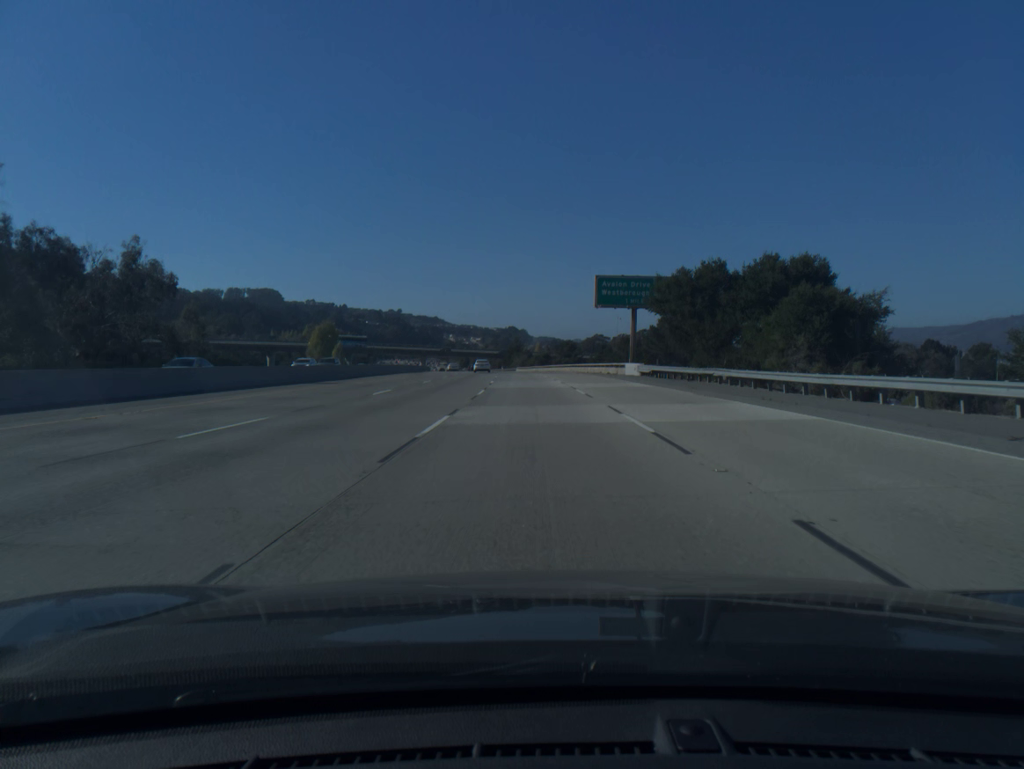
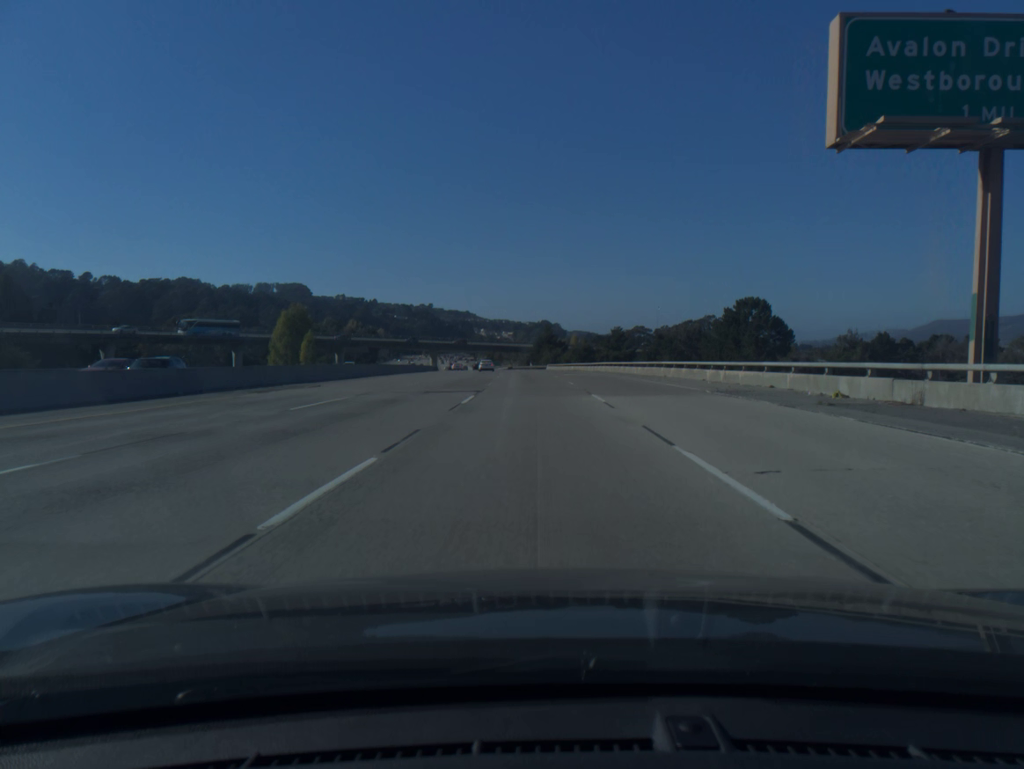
(-0.9, +50.8) m; -2°
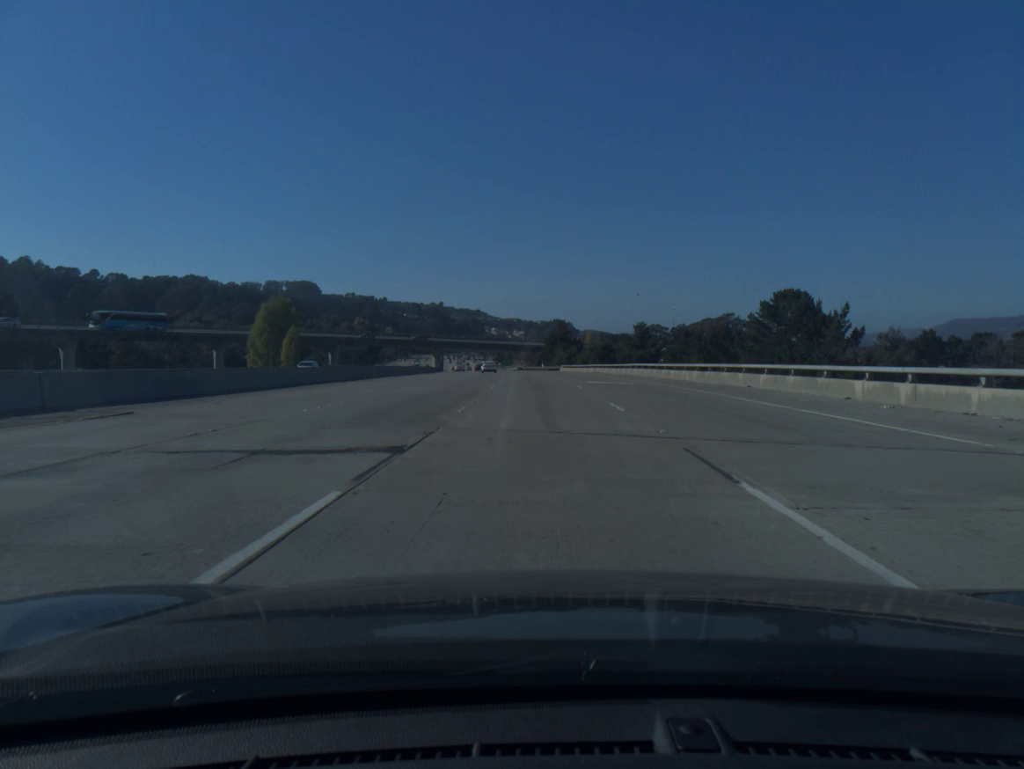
(-0.1, +16.9) m; -1°
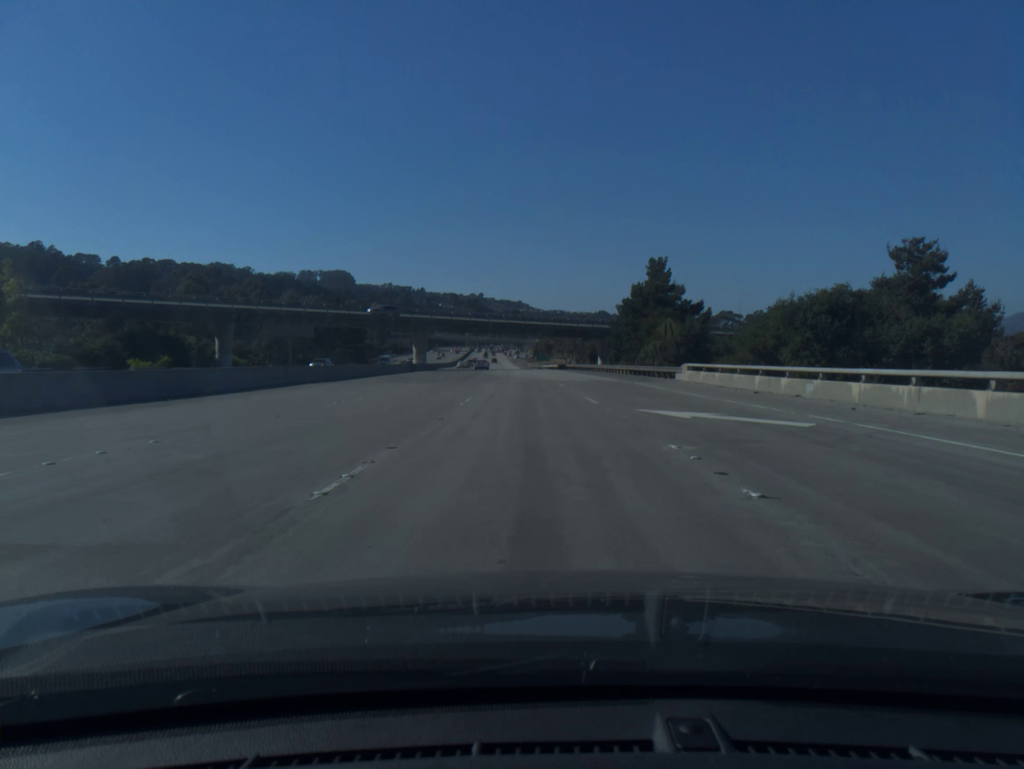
(-1.8, +84.5) m; -3°
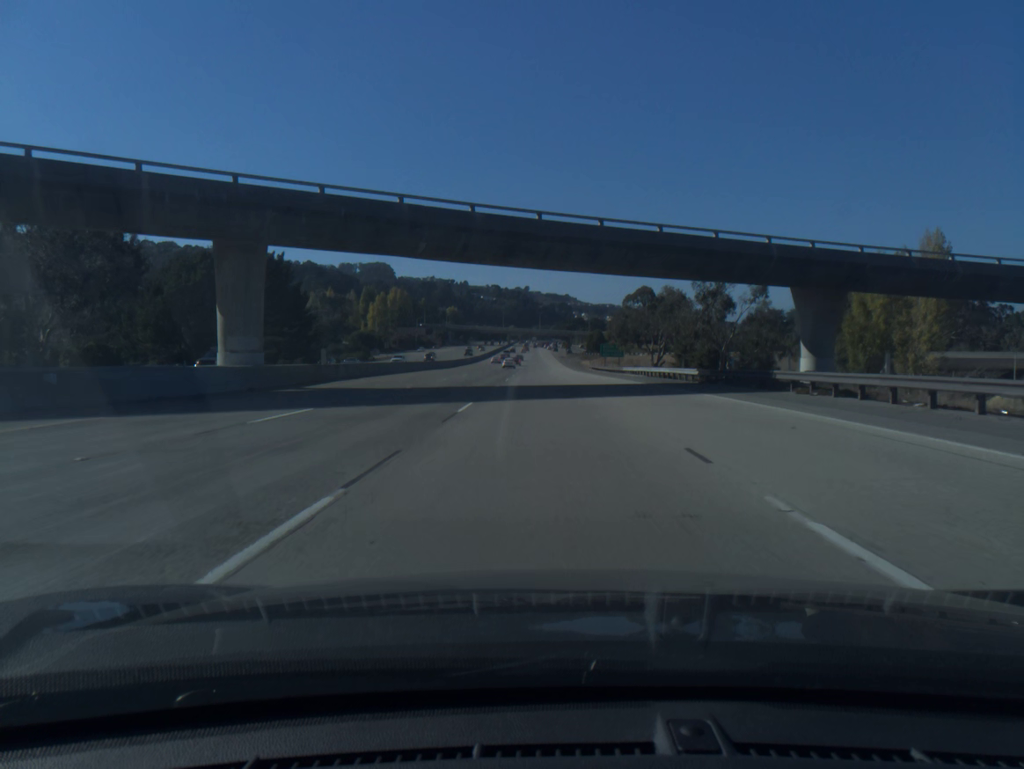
(-3.0, +84.9) m; -4°
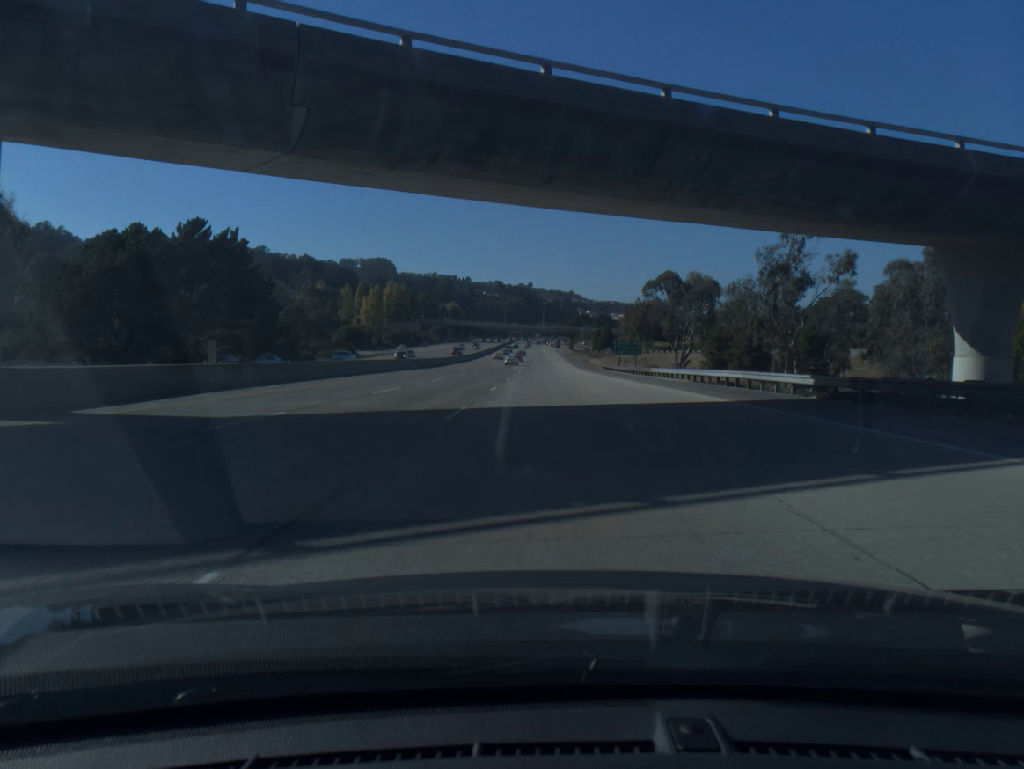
(0.0, +17.0) m; 0°
